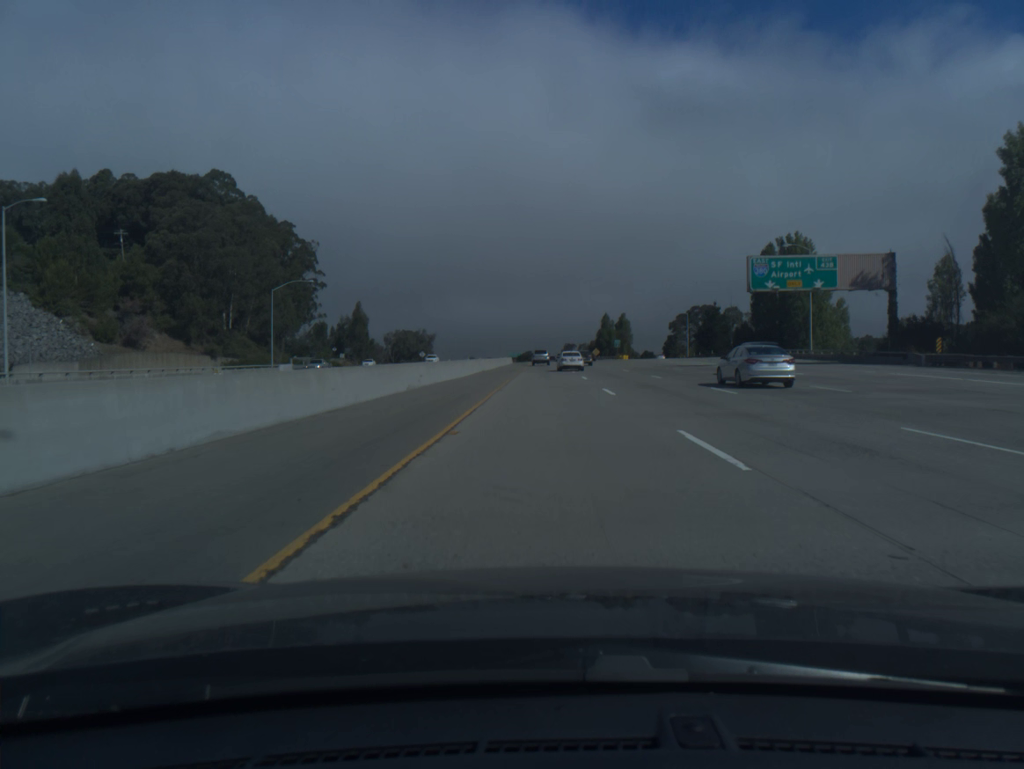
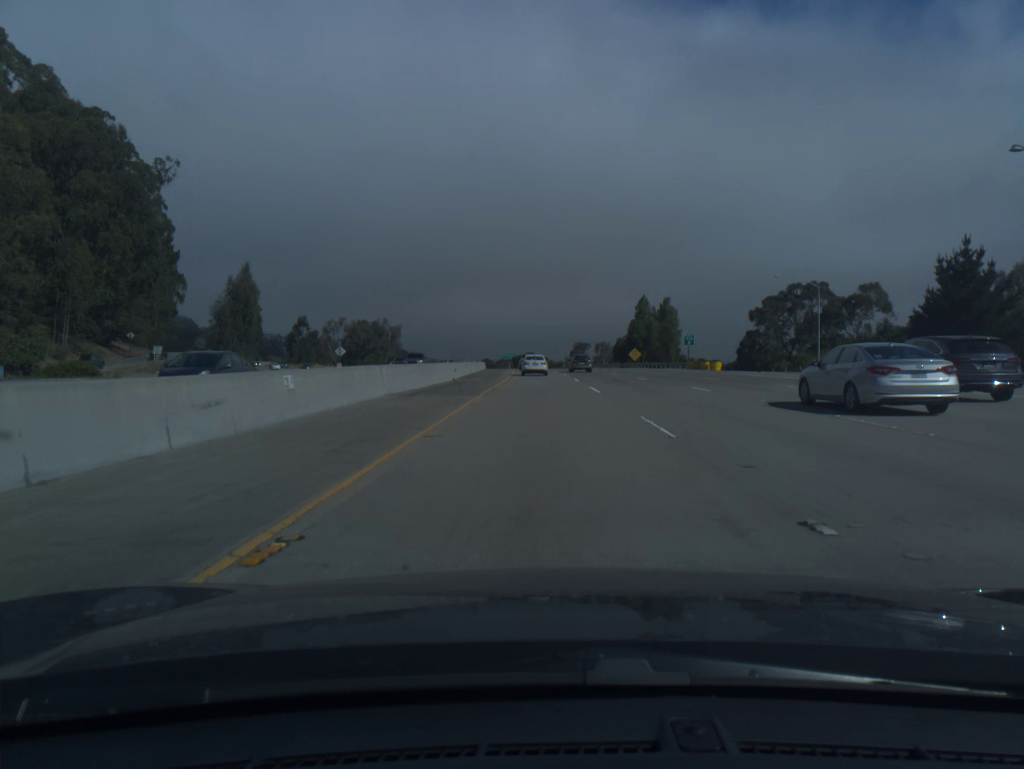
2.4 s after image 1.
(+0.2, +85.4) m; 0°
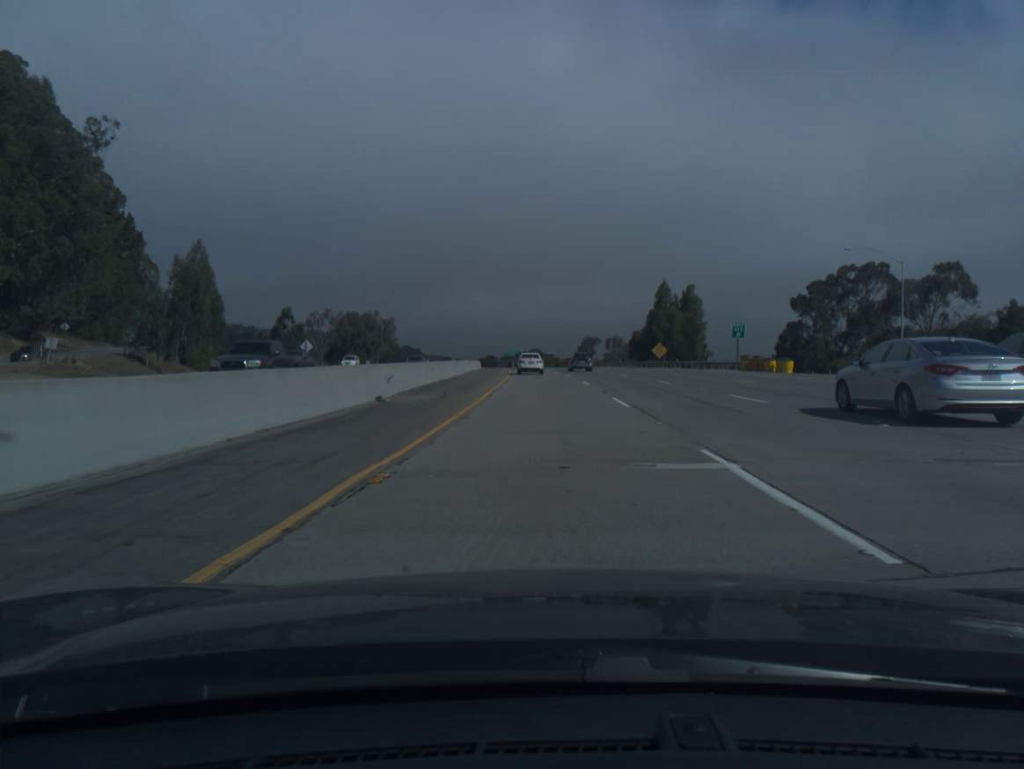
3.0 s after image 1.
(-0.1, +21.1) m; 0°
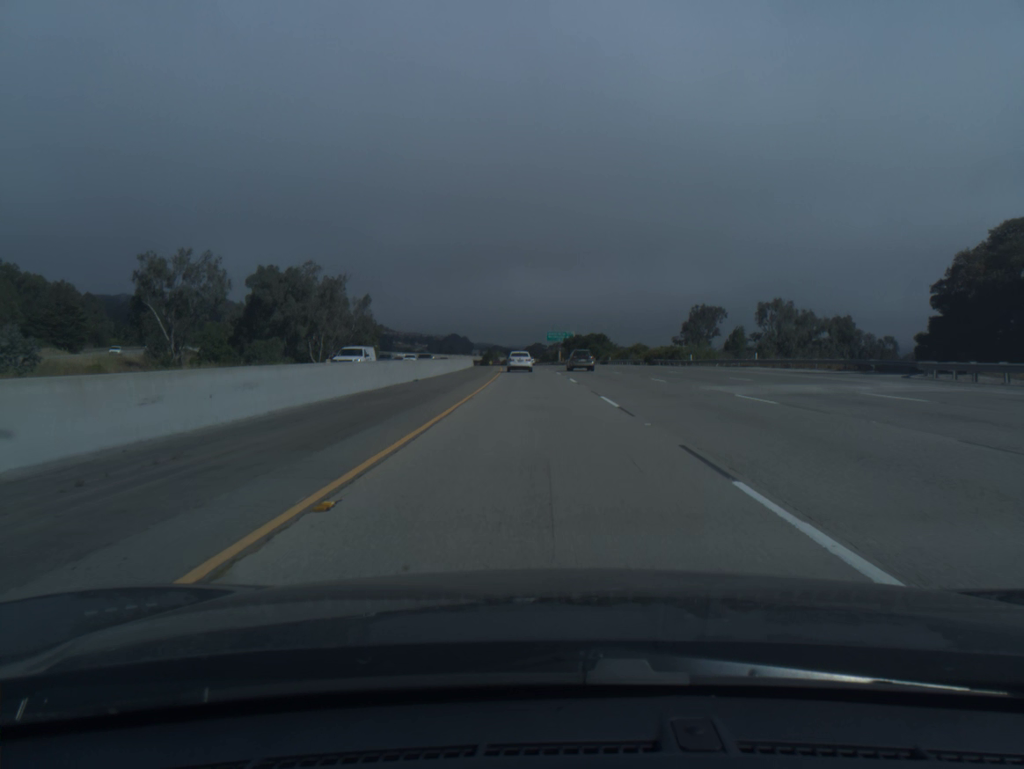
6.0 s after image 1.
(-2.6, +103.3) m; -4°
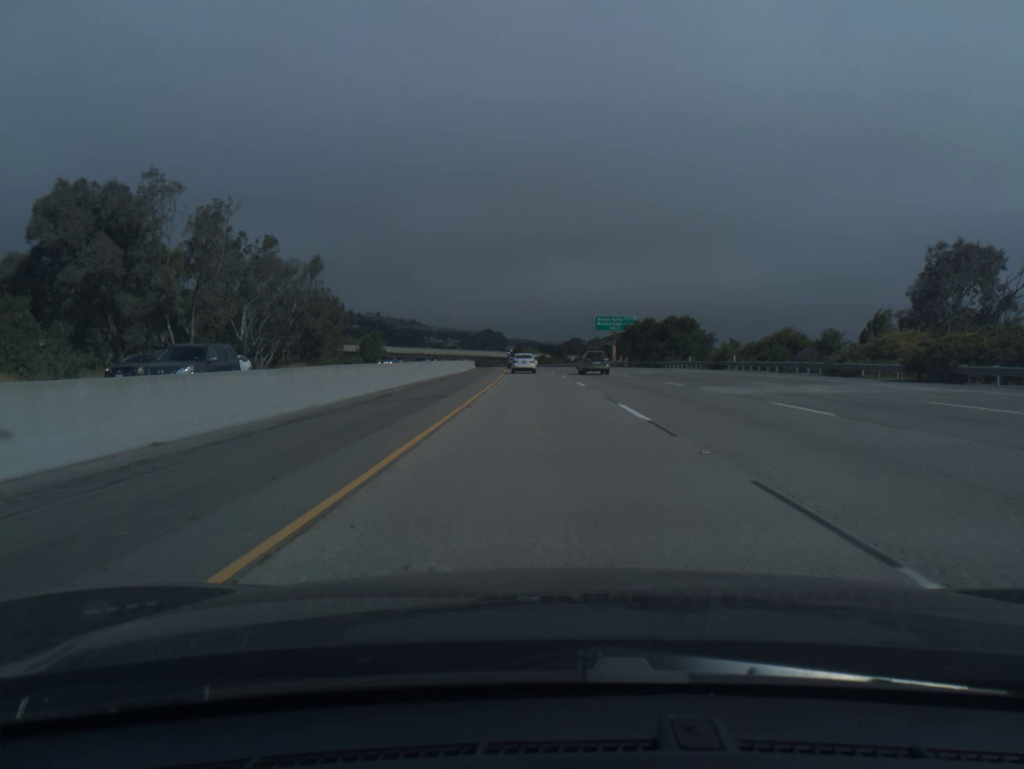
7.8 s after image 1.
(-1.5, +61.2) m; -3°
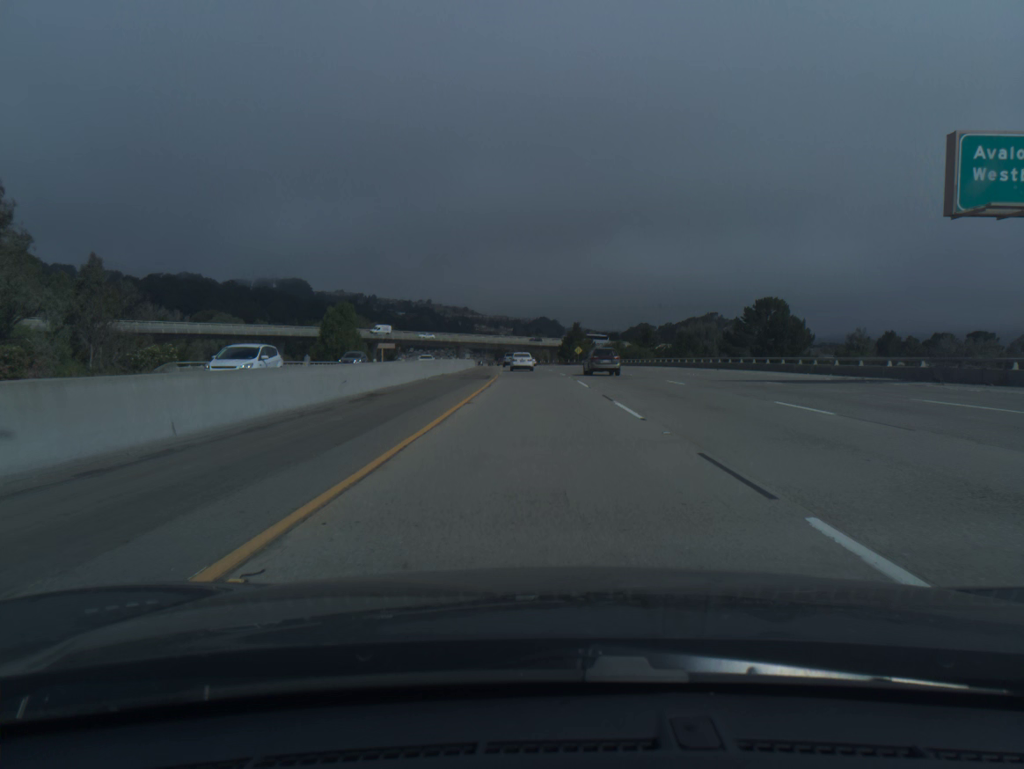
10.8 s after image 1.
(-3.3, +101.6) m; -4°
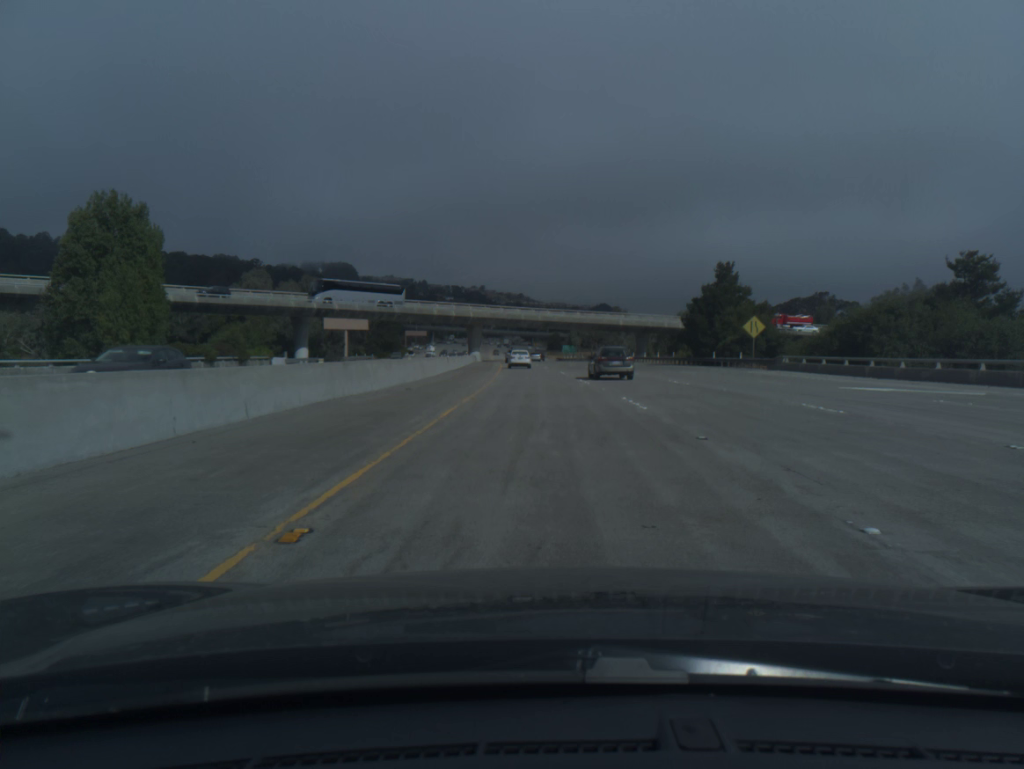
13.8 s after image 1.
(-3.8, +101.9) m; -4°
